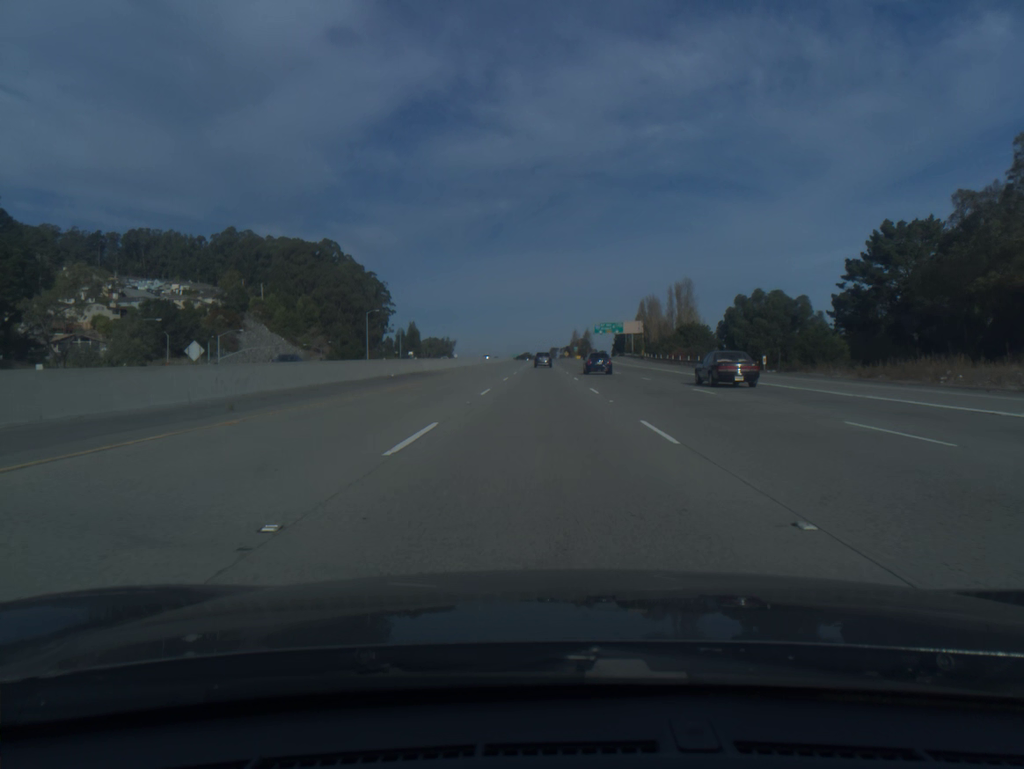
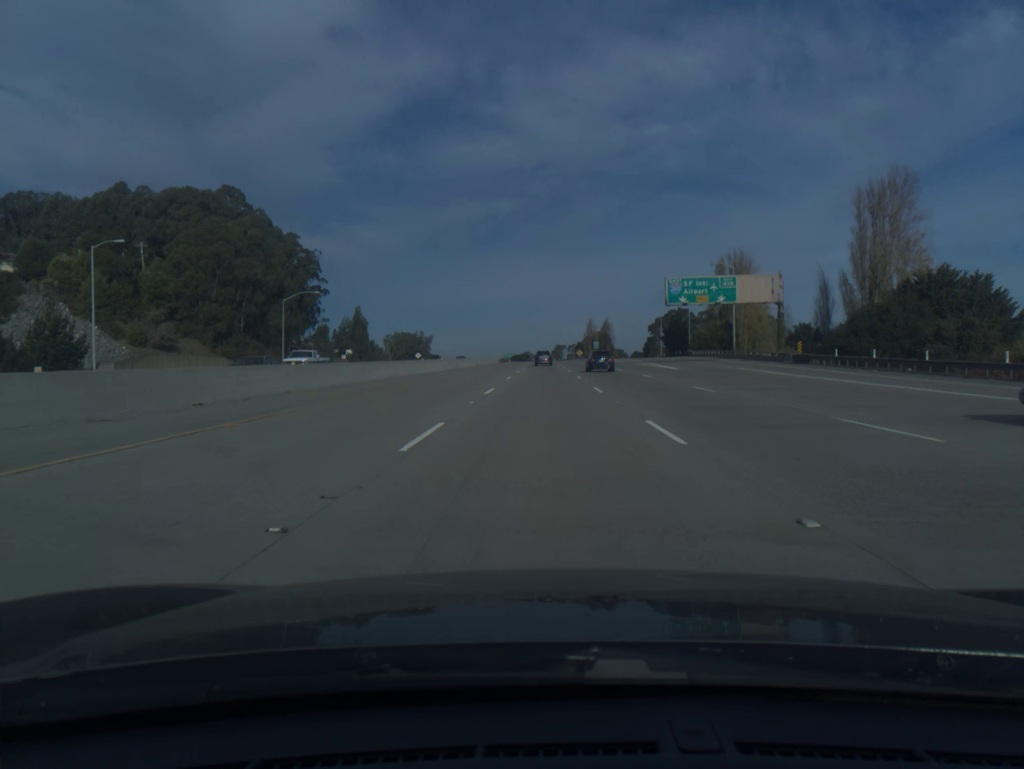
(-0.2, +102.3) m; 0°
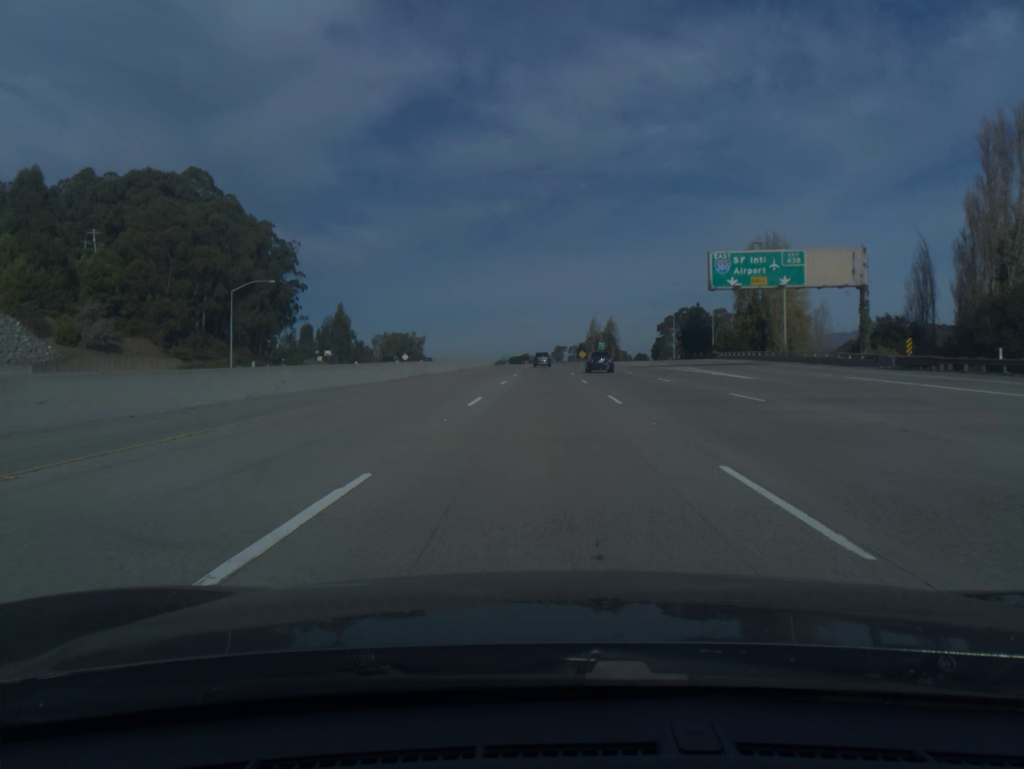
(0.0, +20.5) m; 0°
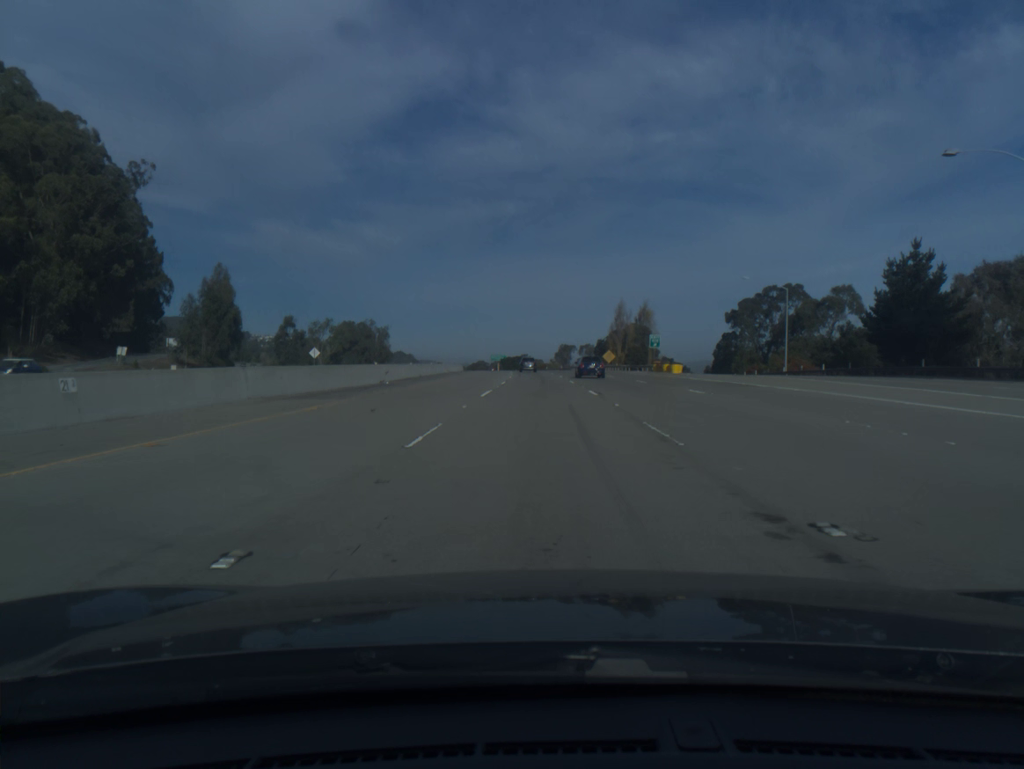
(+0.1, +81.8) m; 0°
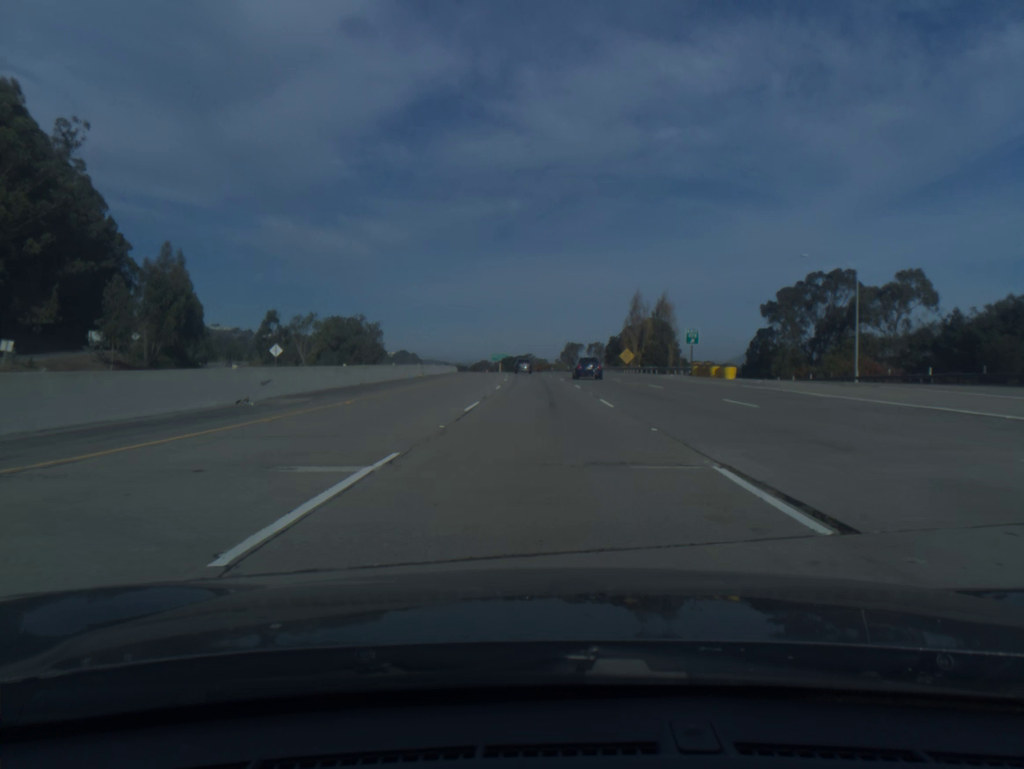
(0.0, +20.4) m; 0°
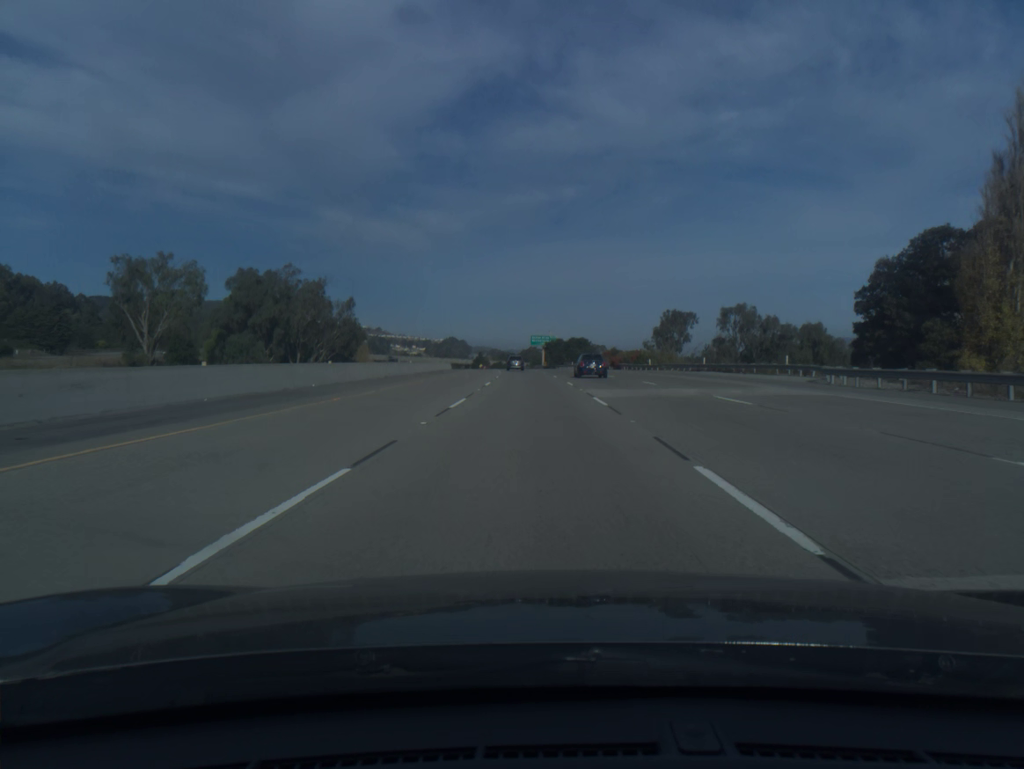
(-2.9, +102.4) m; -4°
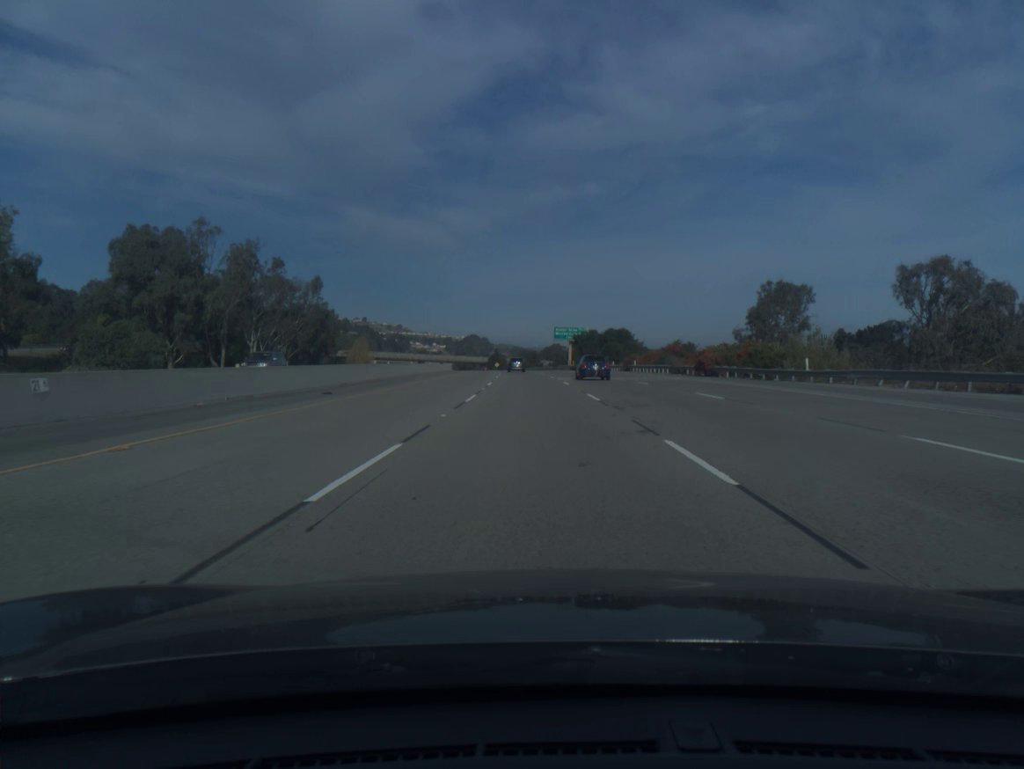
(-0.6, +41.2) m; -2°
